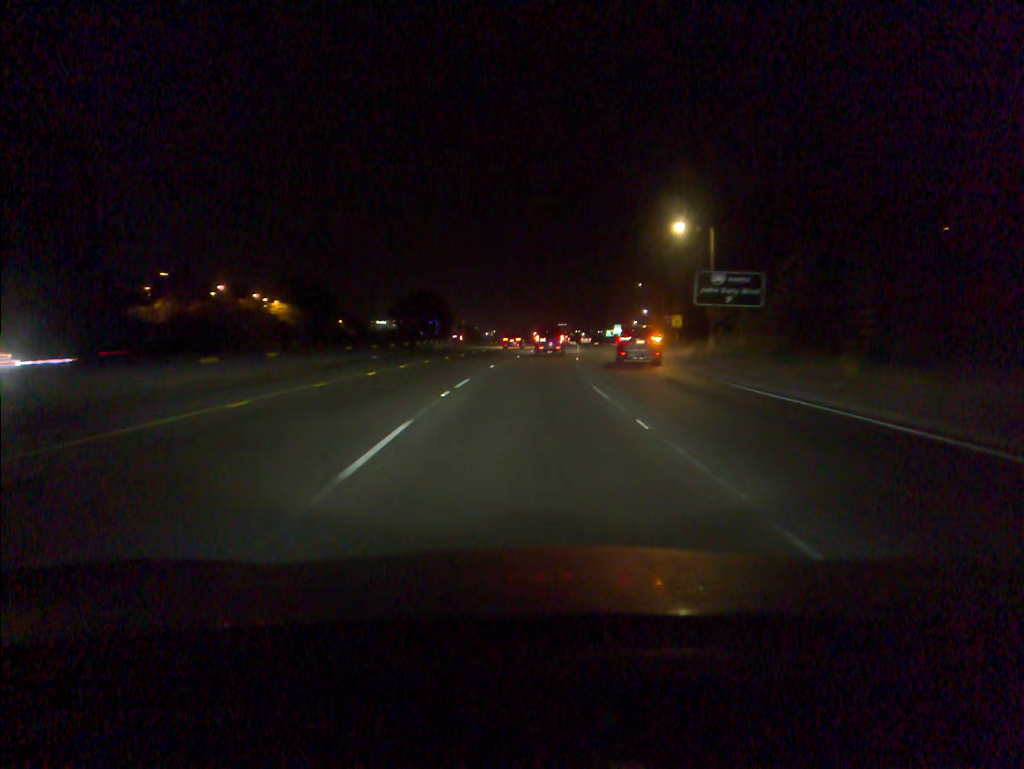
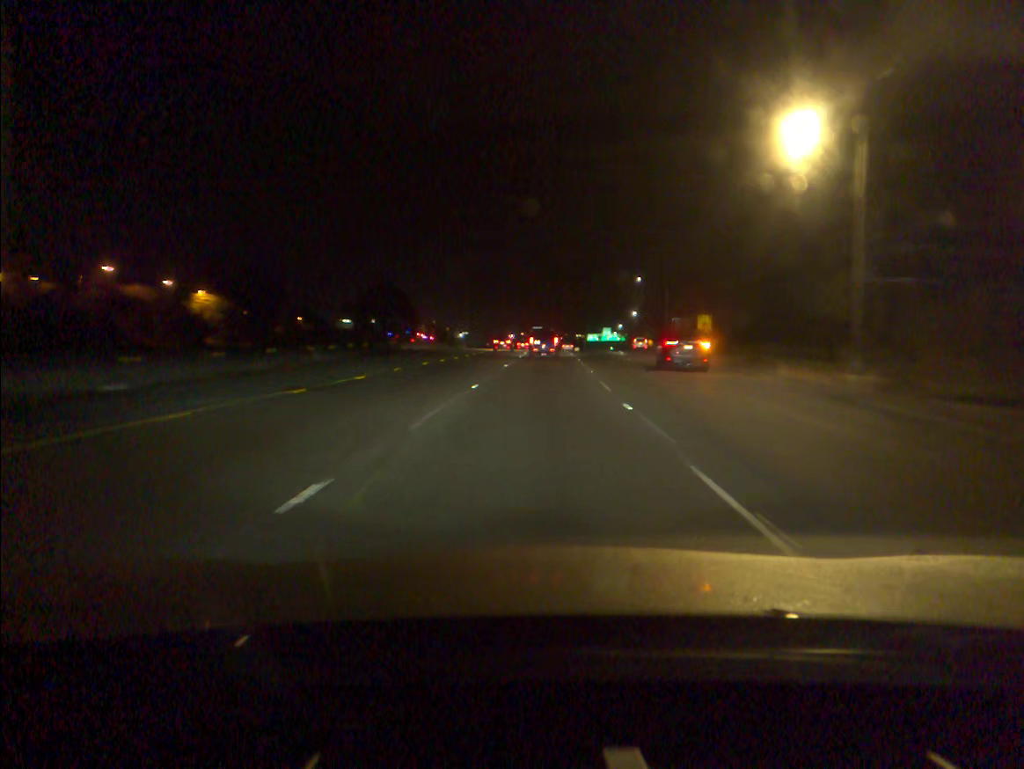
(+0.3, +26.6) m; +2°
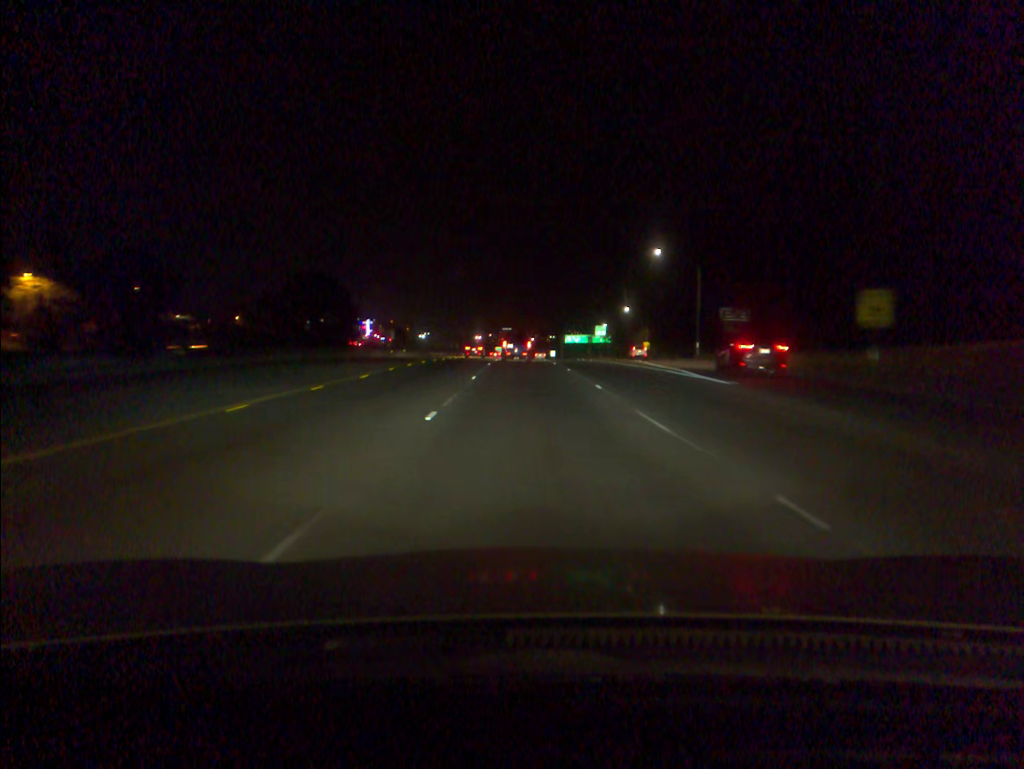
(+1.1, +40.1) m; +2°
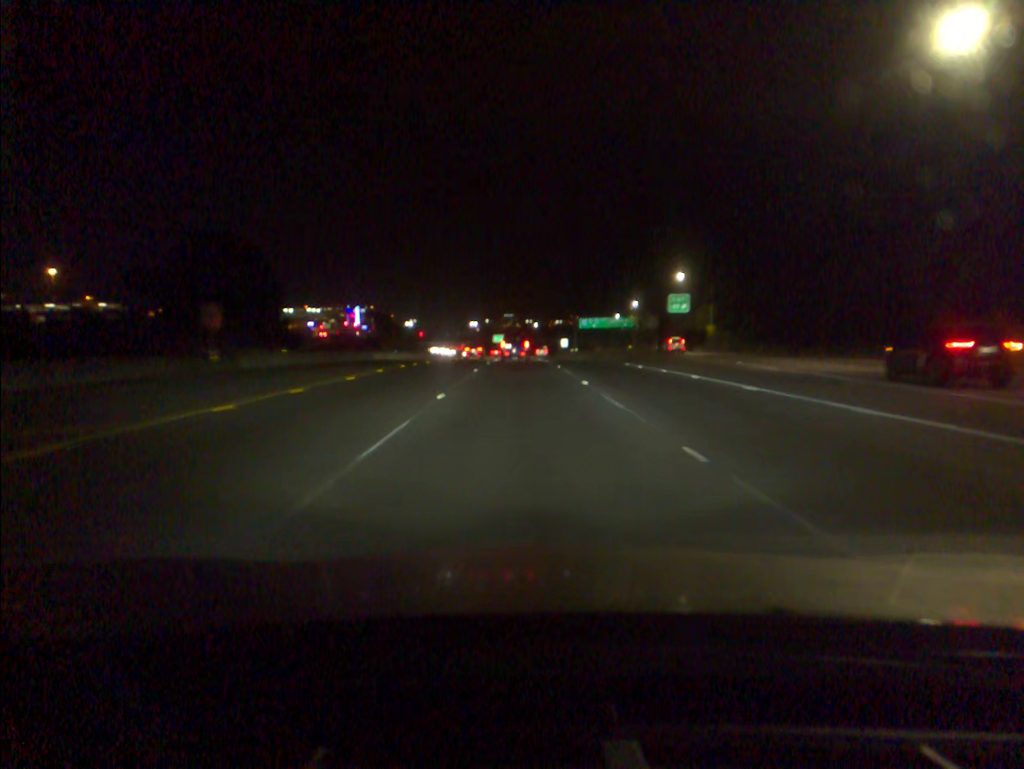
(-0.1, +54.0) m; 0°
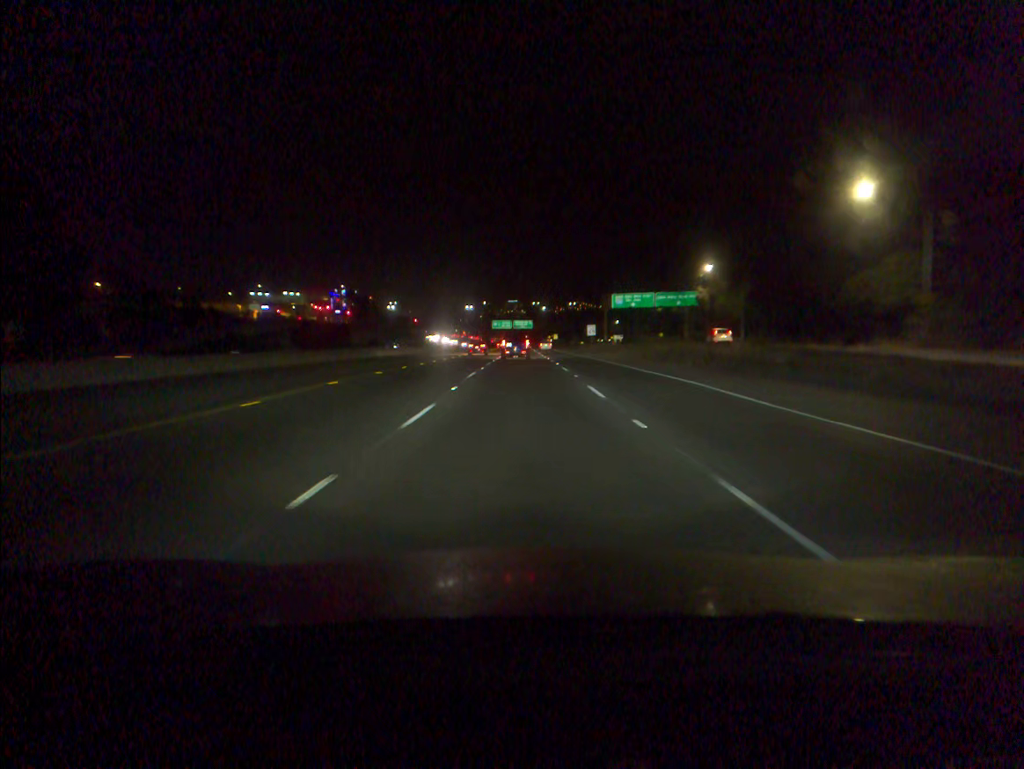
(-0.1, +55.1) m; 0°
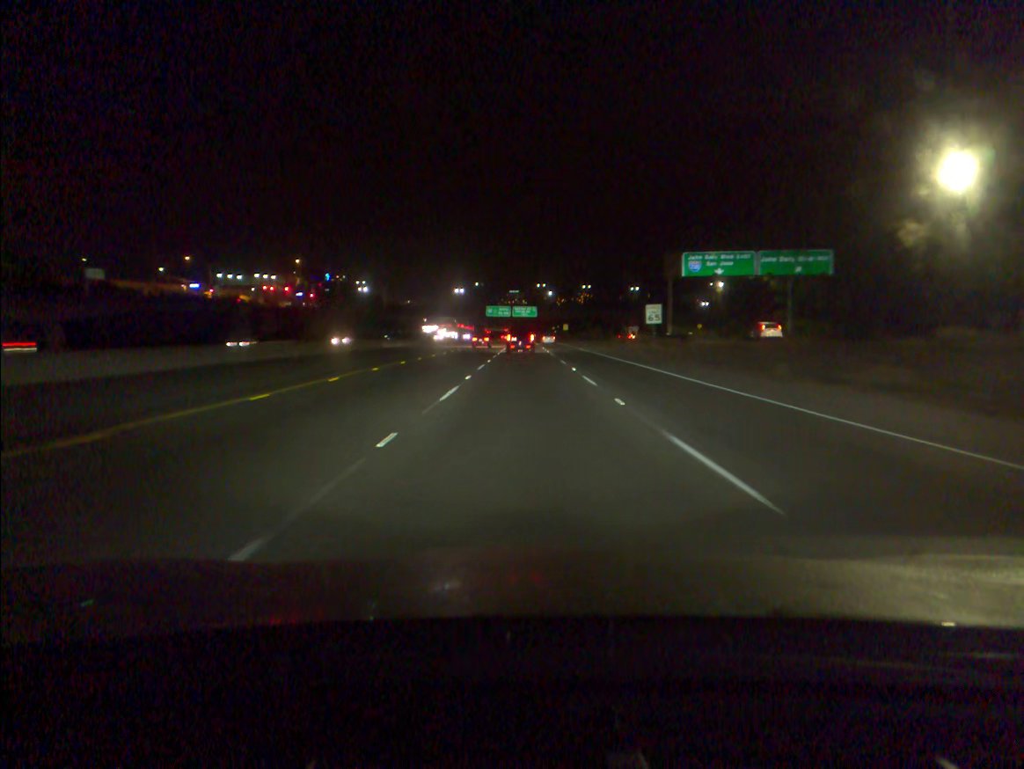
(-0.2, +55.7) m; 0°
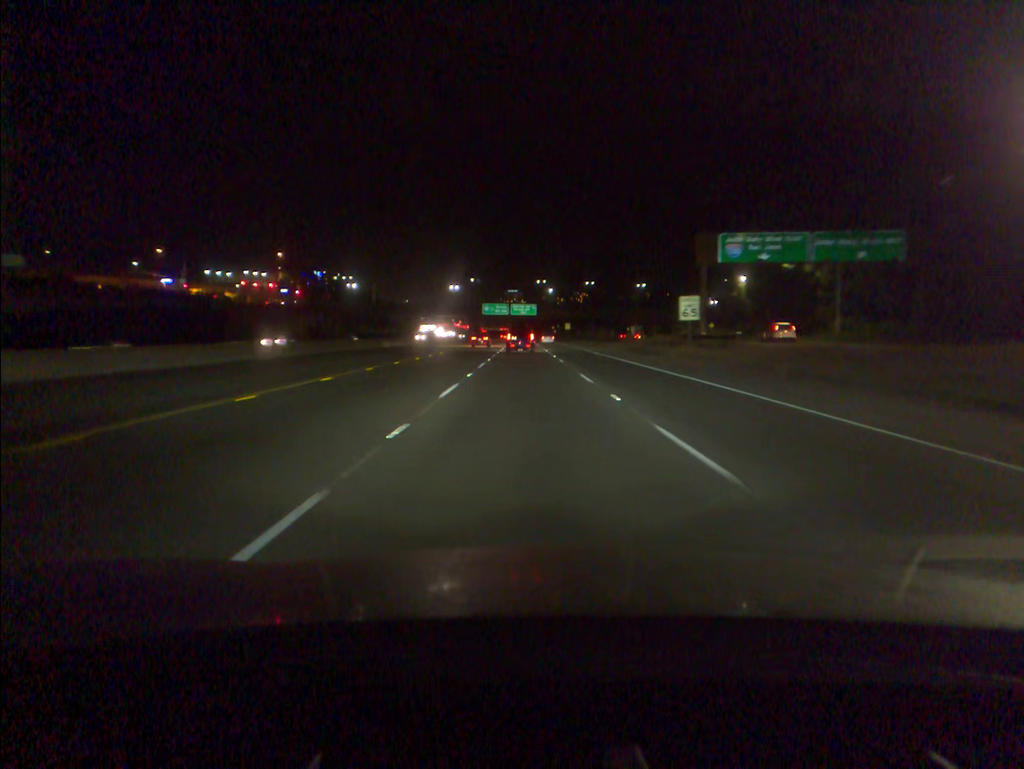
(0.0, +14.0) m; 0°
